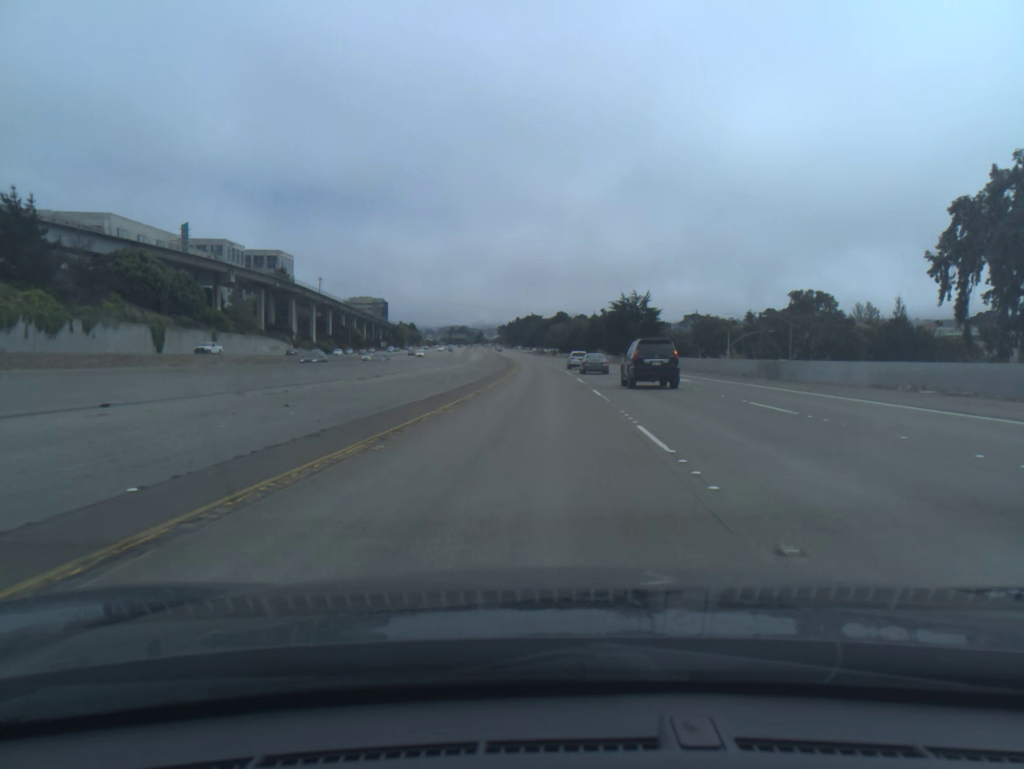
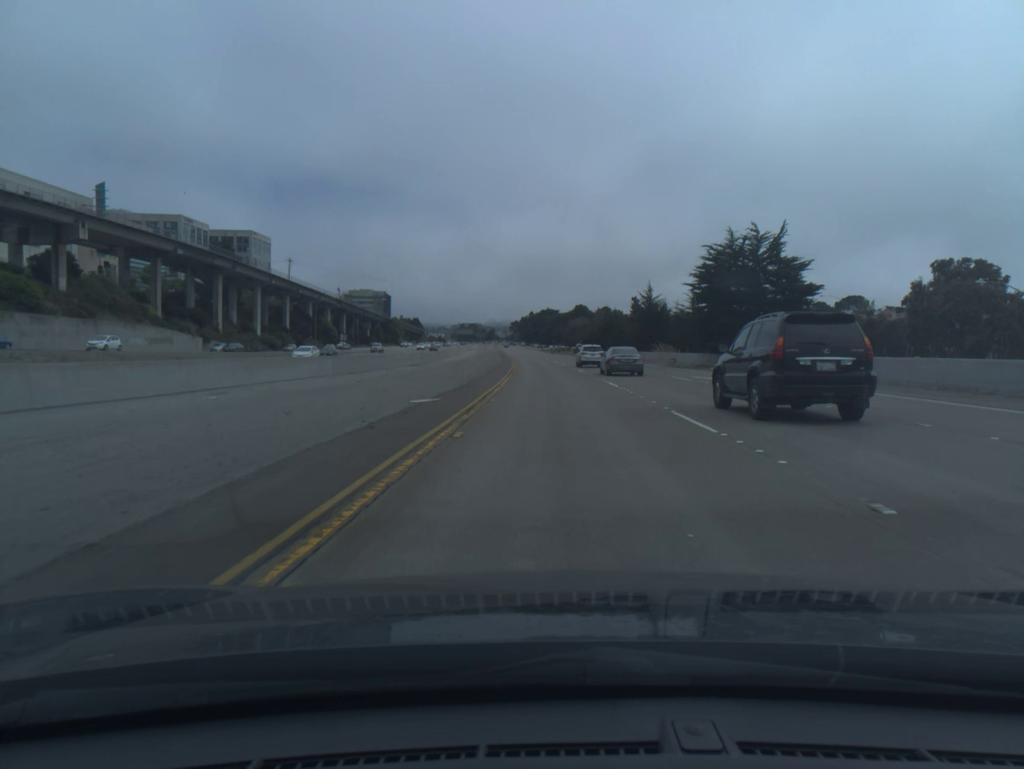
(-0.5, +56.5) m; -1°
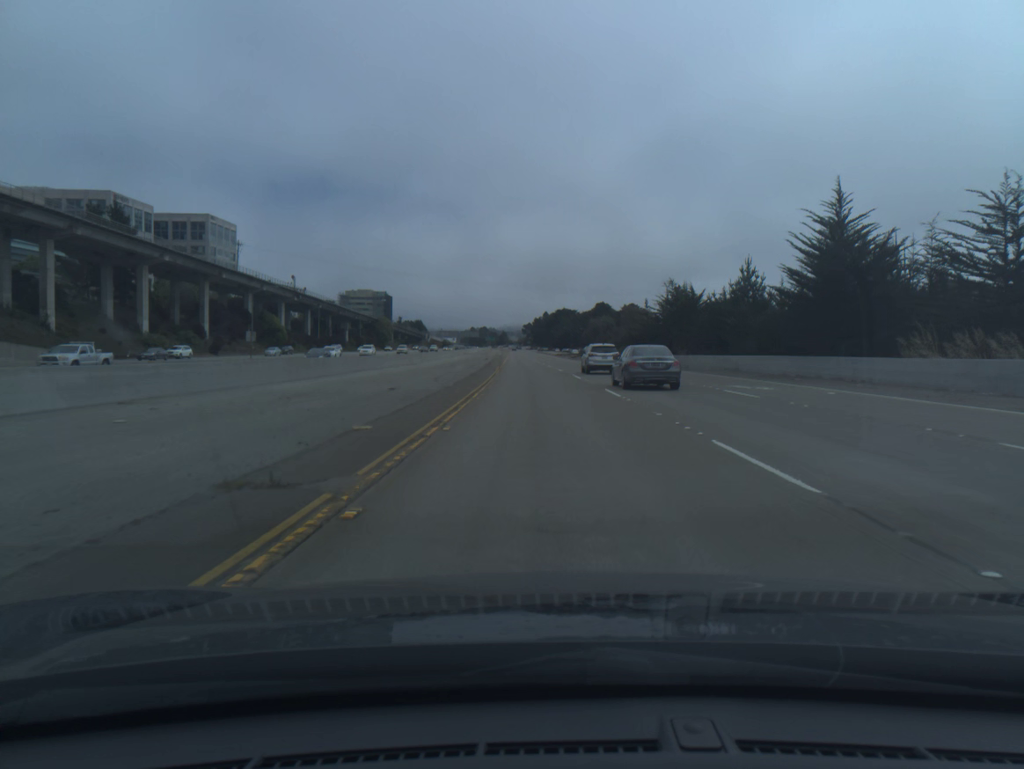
(-0.3, +55.8) m; -1°
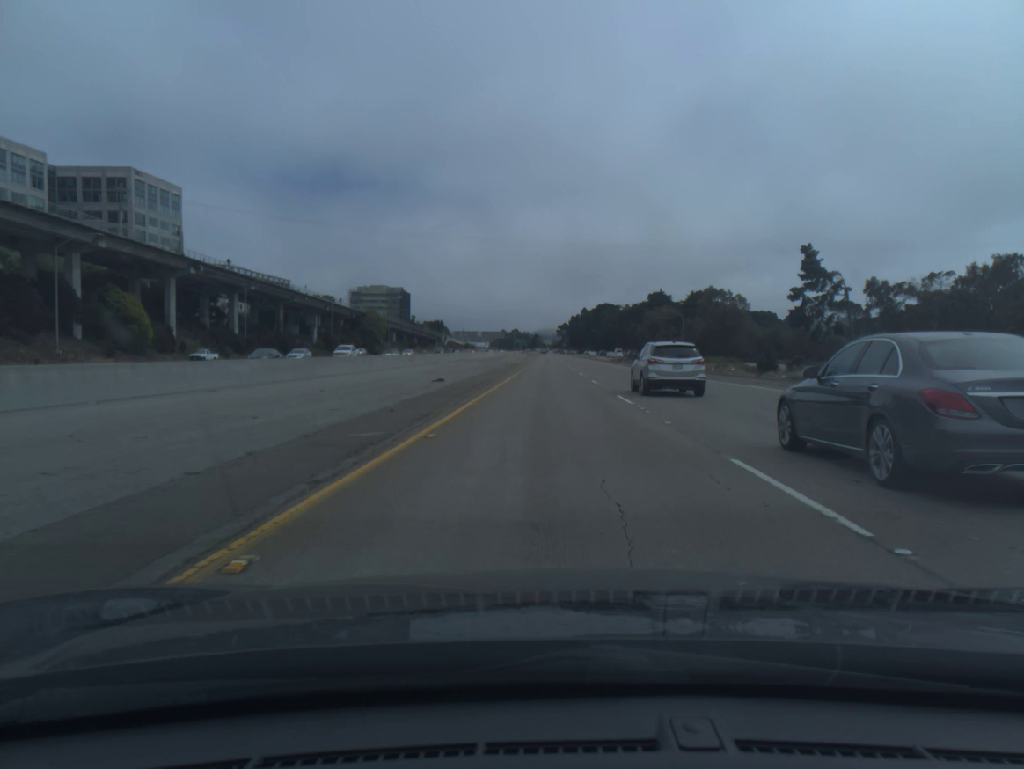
(-1.8, +74.1) m; -3°
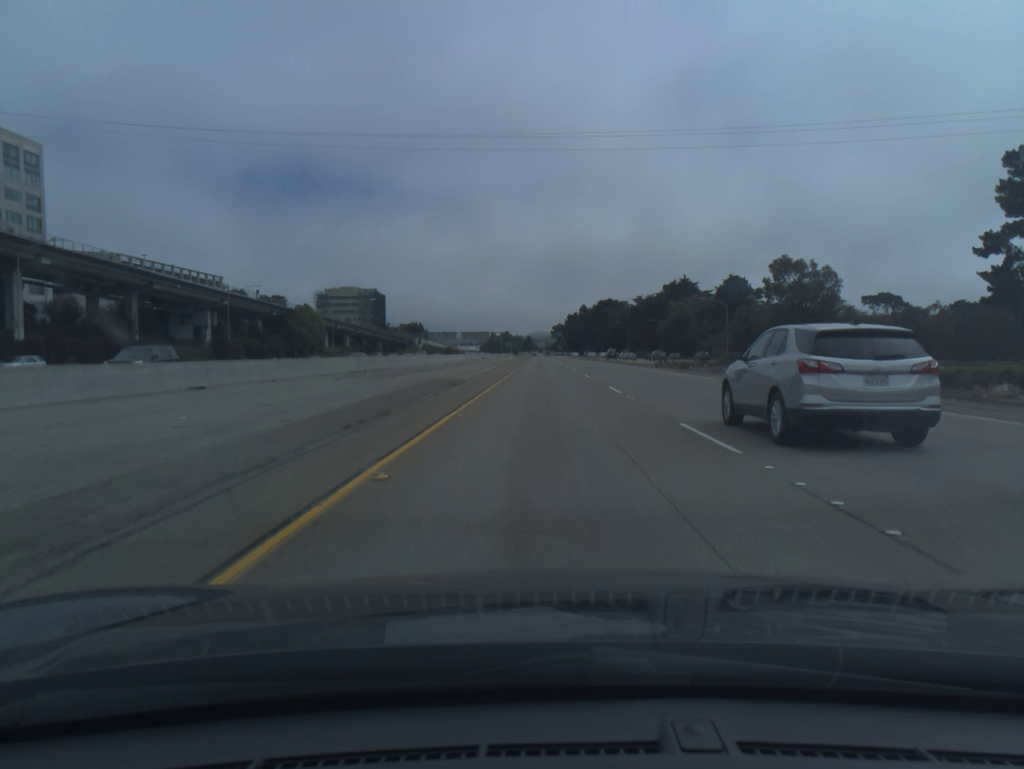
(+0.2, +55.6) m; +1°
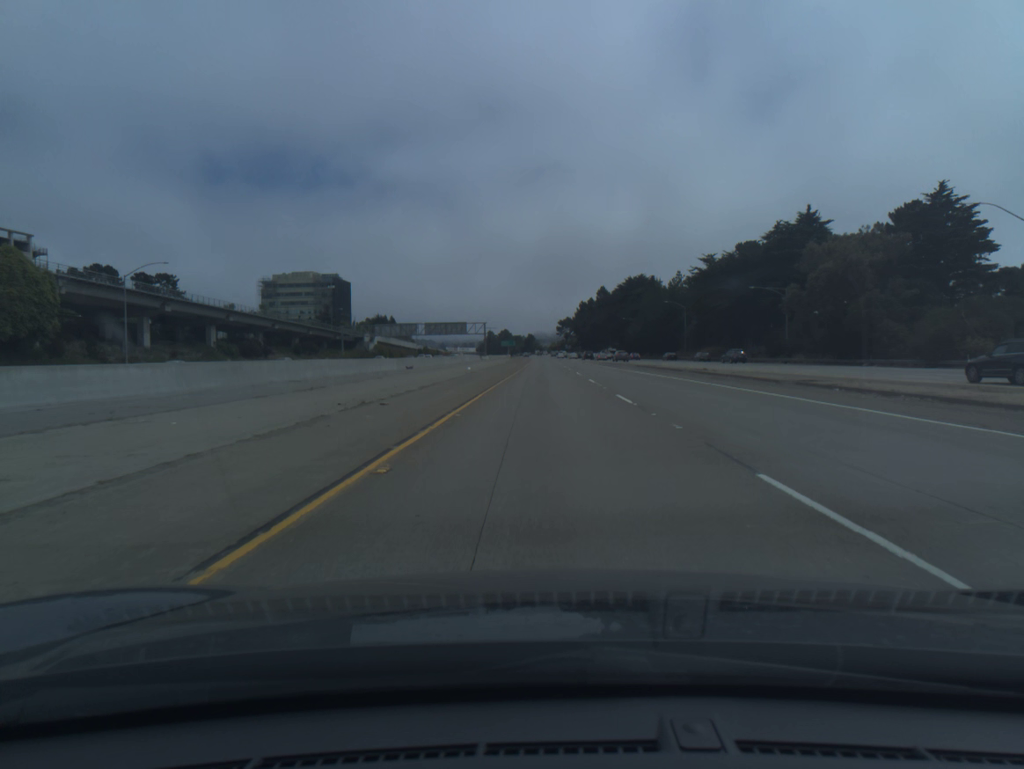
(-0.1, +92.8) m; 0°
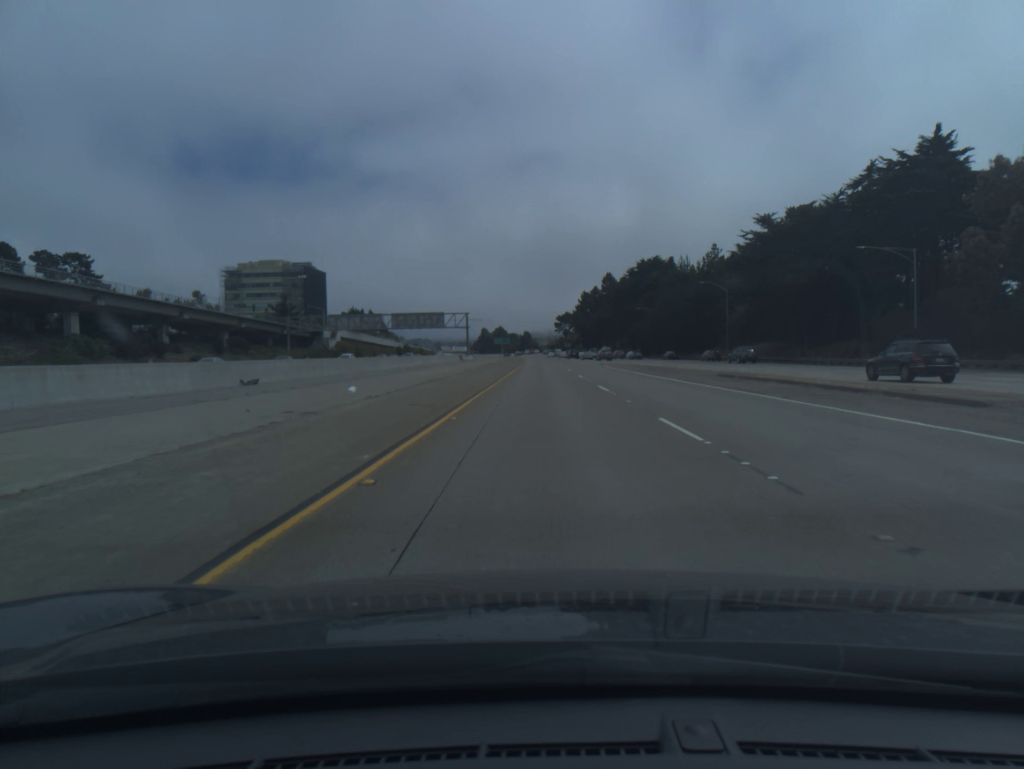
(+0.1, +37.3) m; 0°
